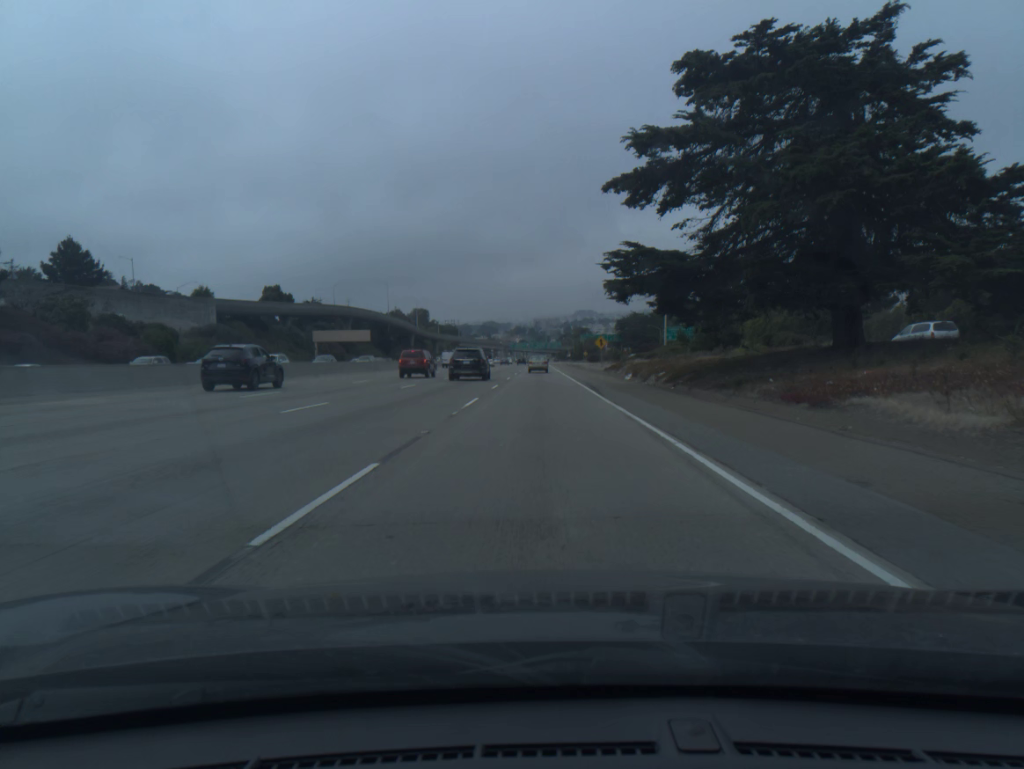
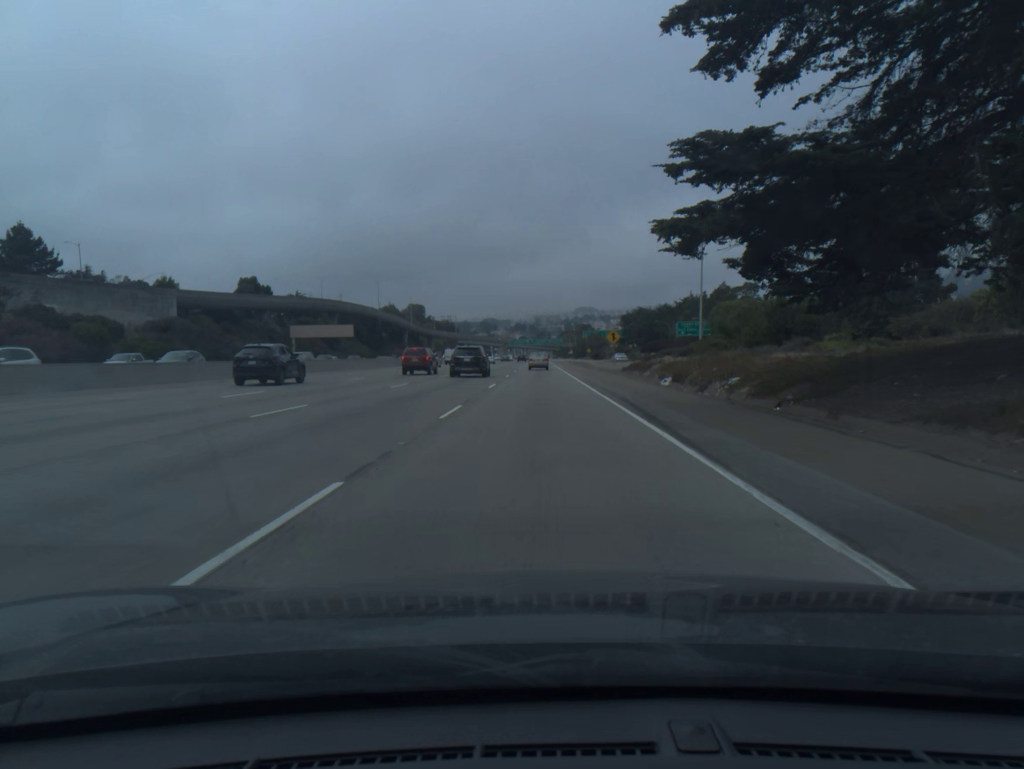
(0.0, +16.0) m; 0°
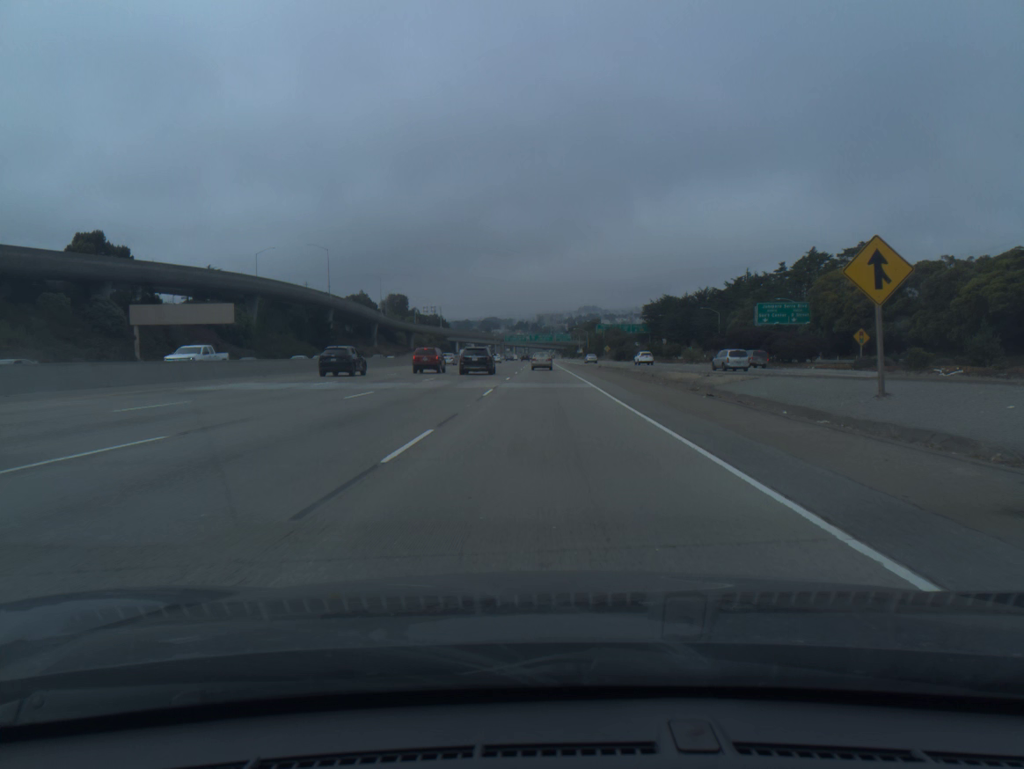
(-0.2, +64.5) m; 0°
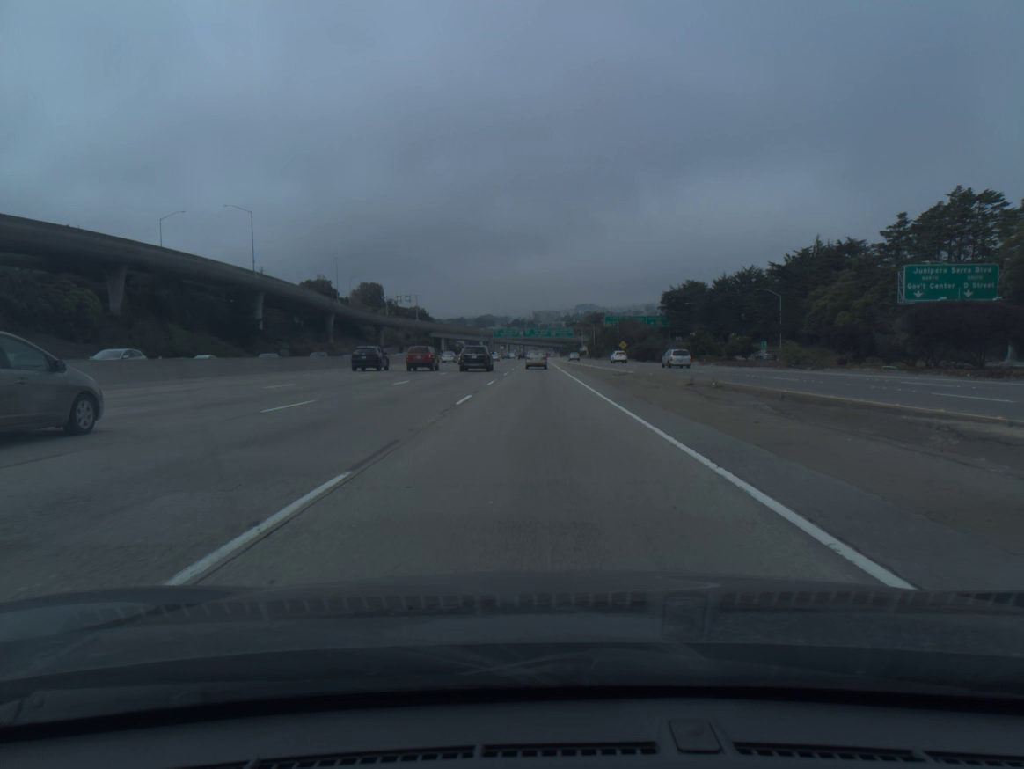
(+0.2, +48.5) m; 0°
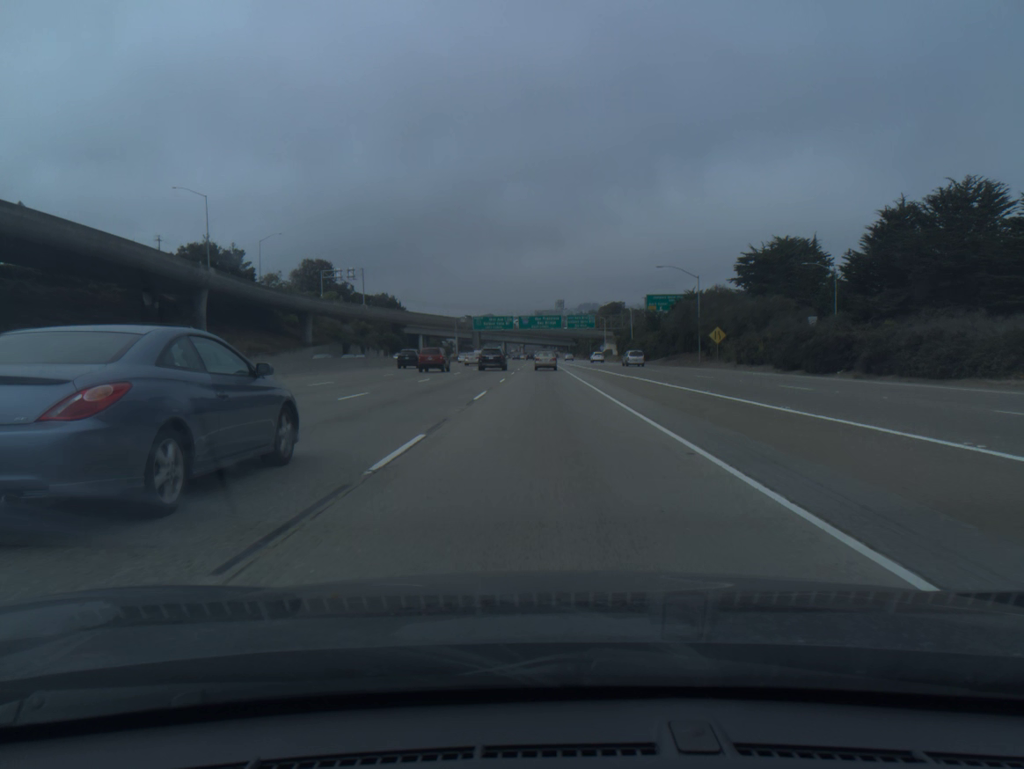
(-0.5, +80.5) m; 0°
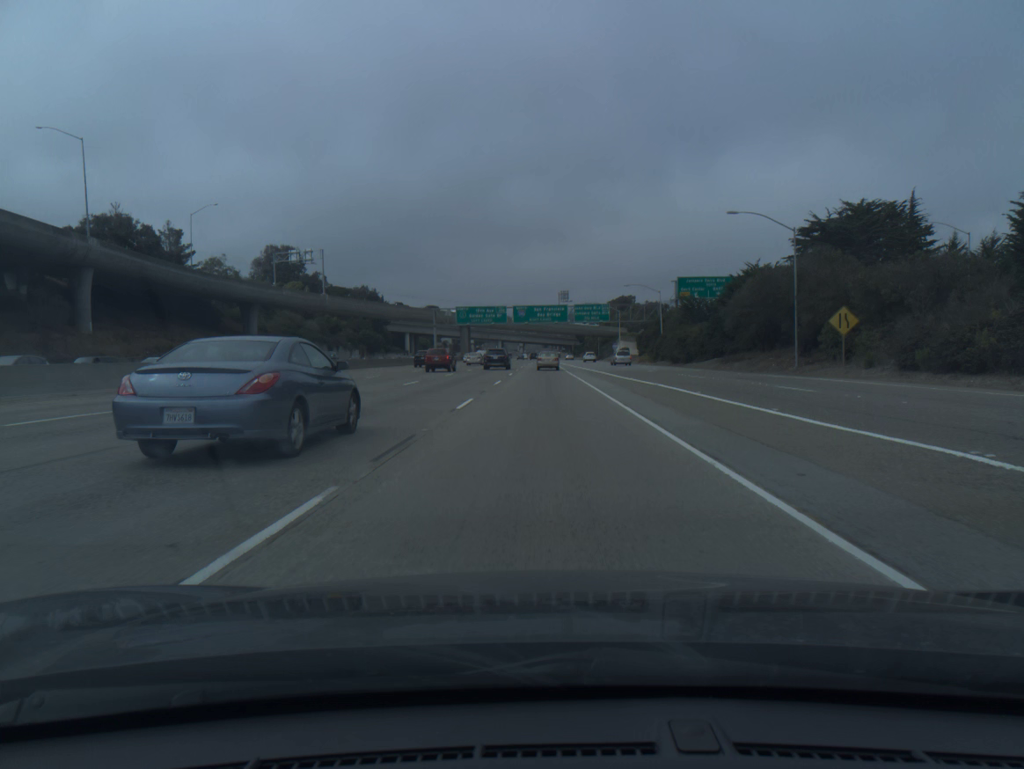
(0.0, +32.1) m; 0°
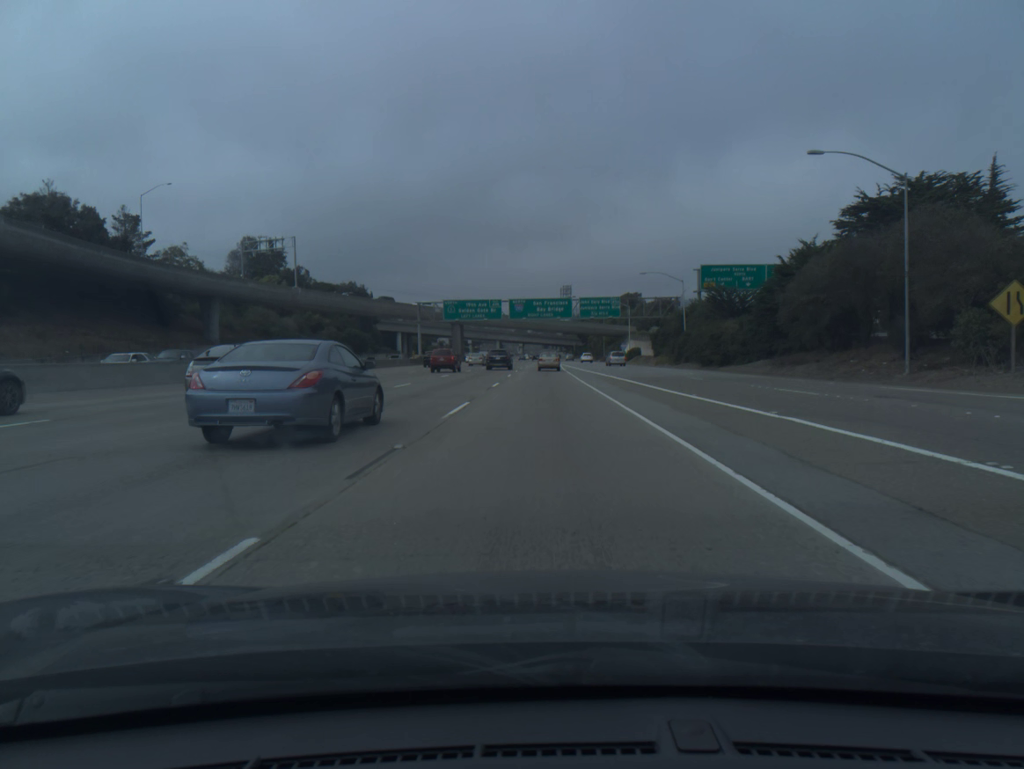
(0.0, +16.0) m; 0°
